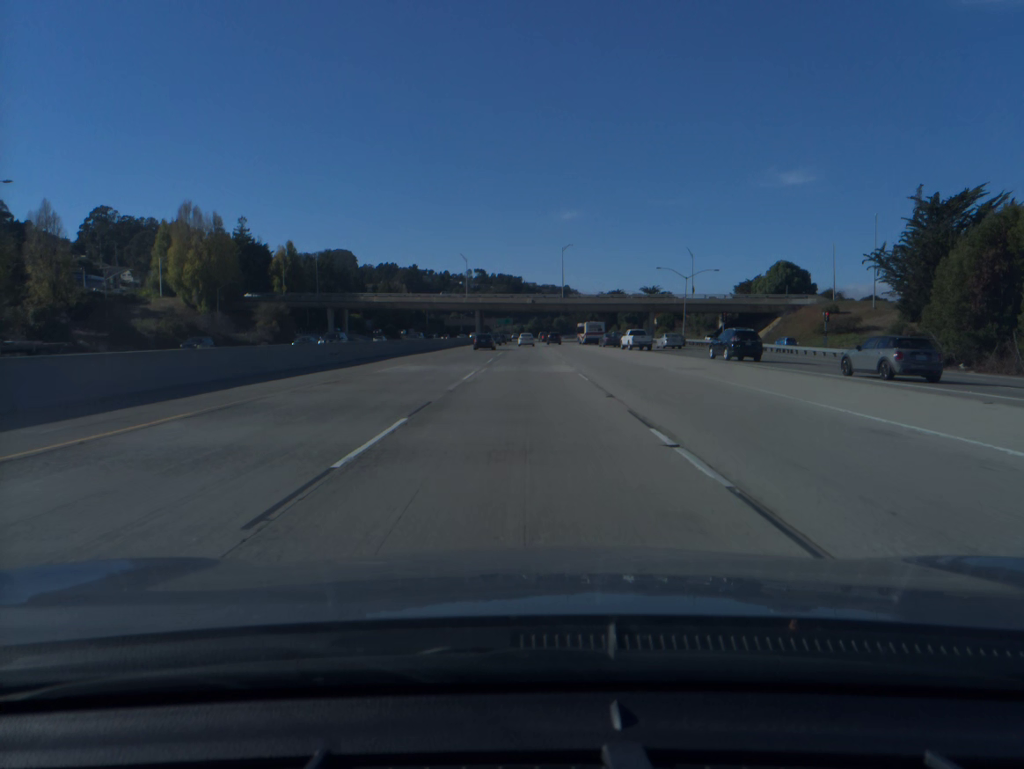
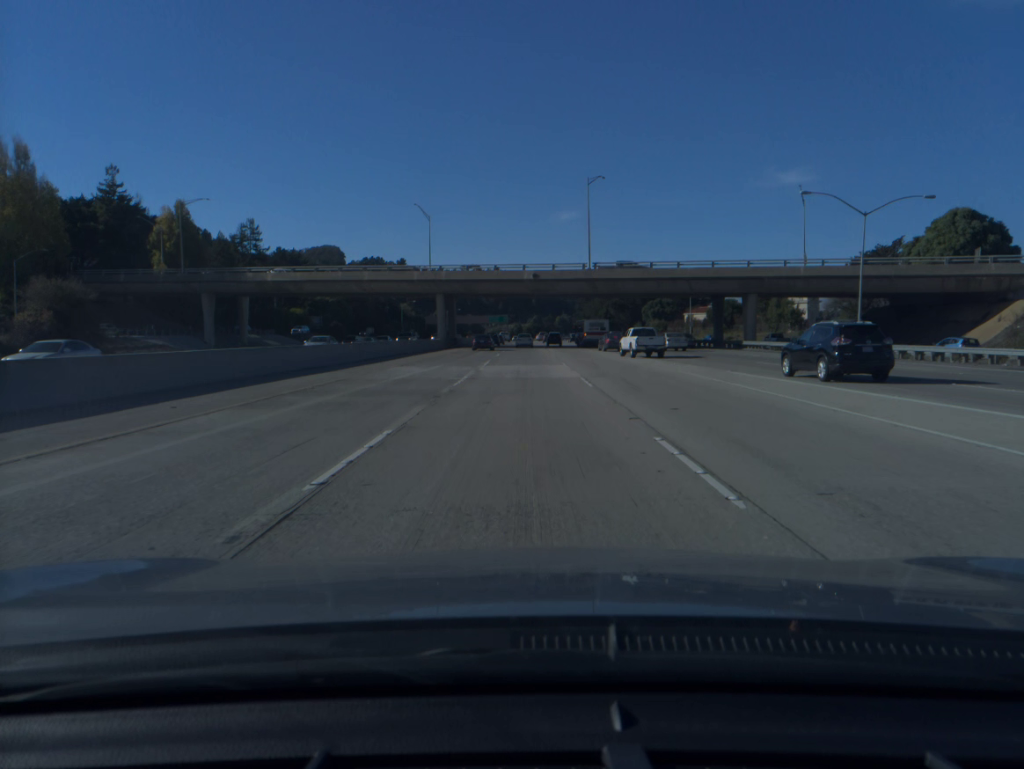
(+0.1, +59.5) m; 0°
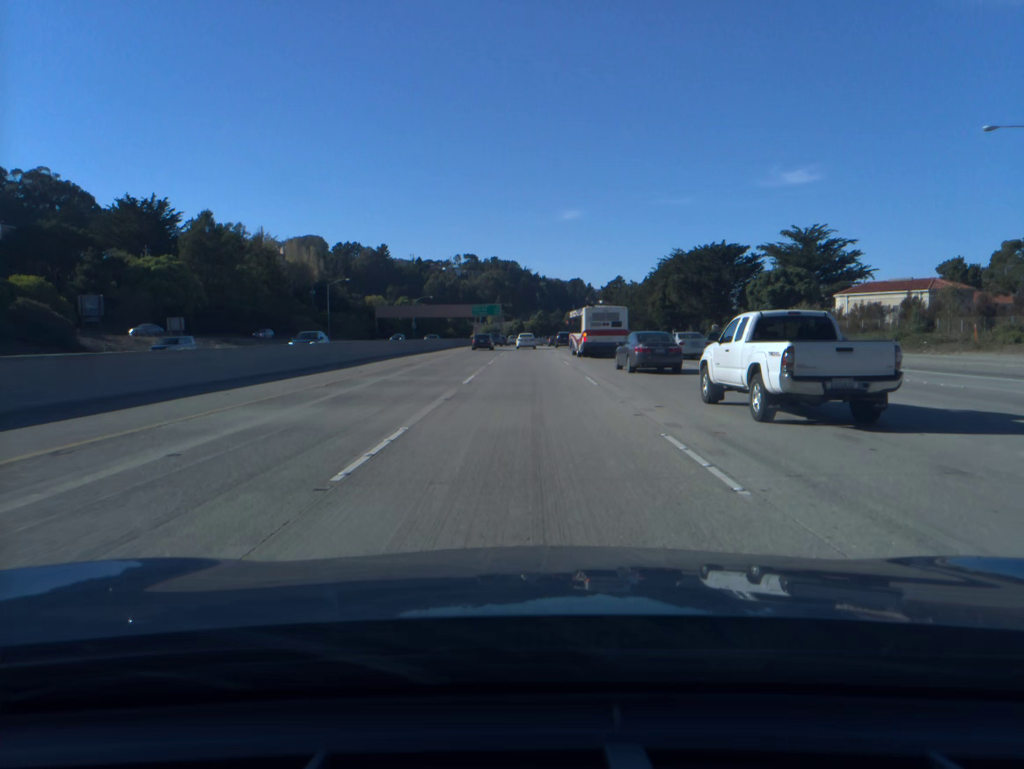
(-0.1, +99.9) m; 0°
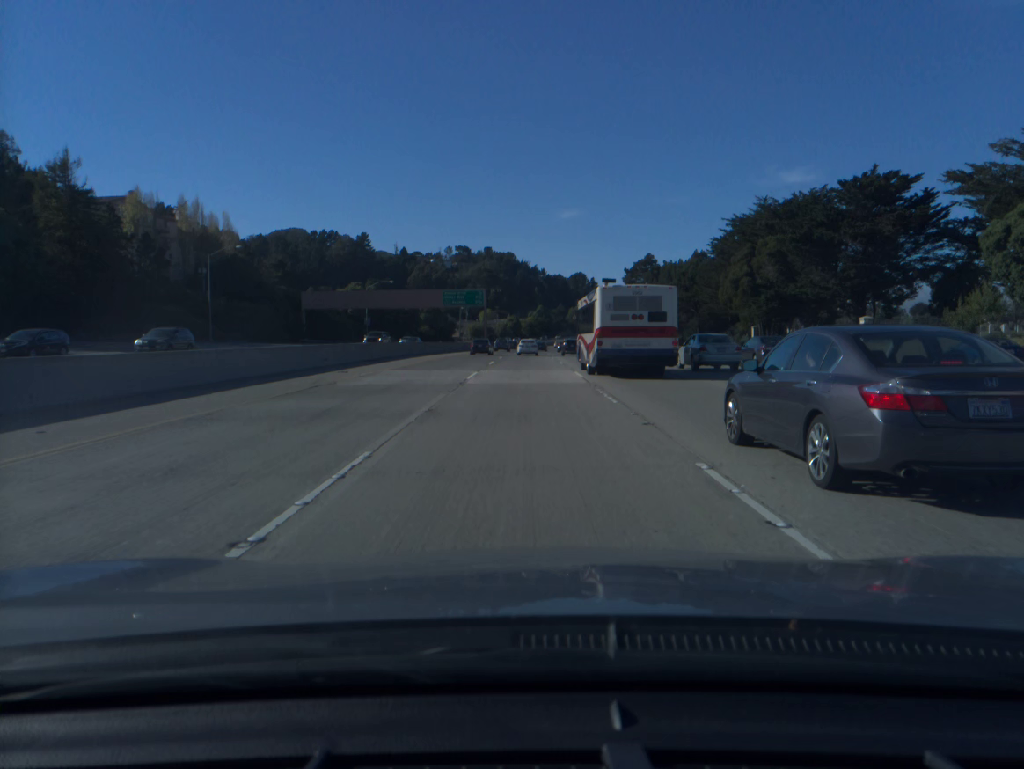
(0.0, +59.8) m; 0°
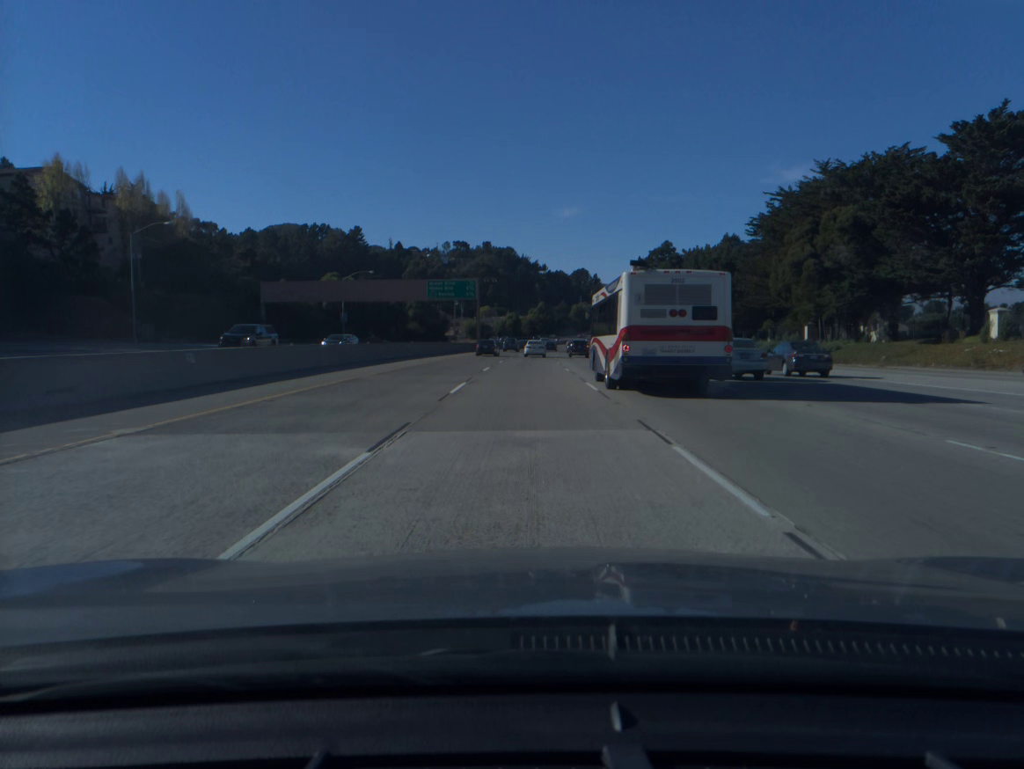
(0.0, +20.0) m; 0°
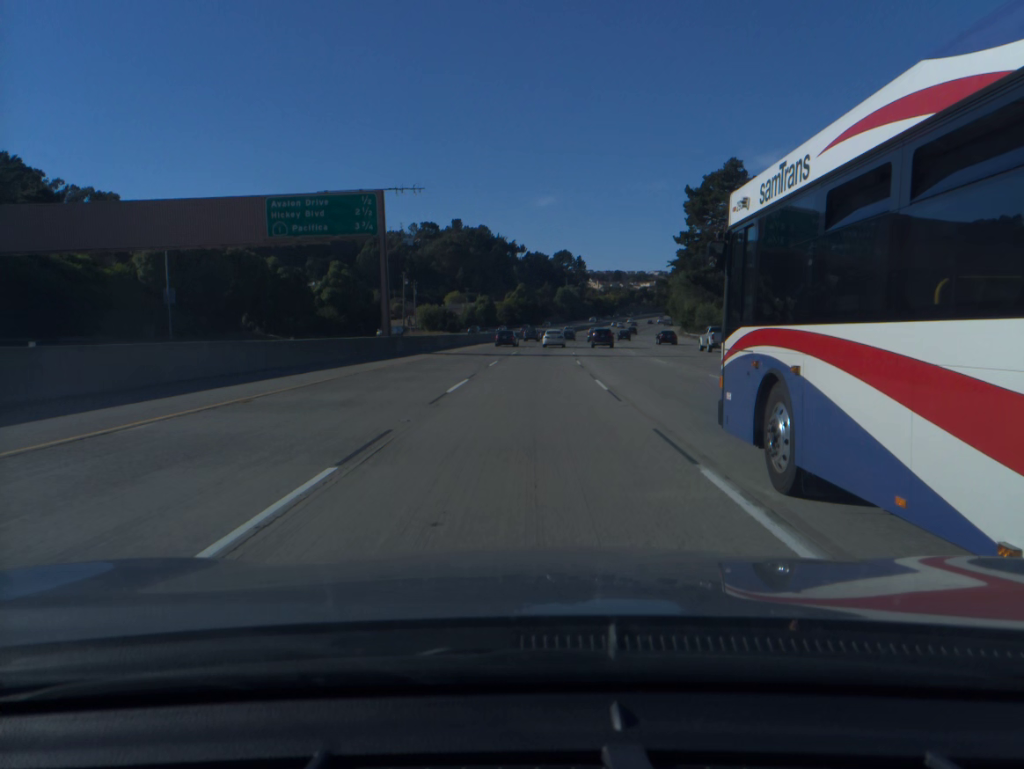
(+0.5, +60.0) m; +1°
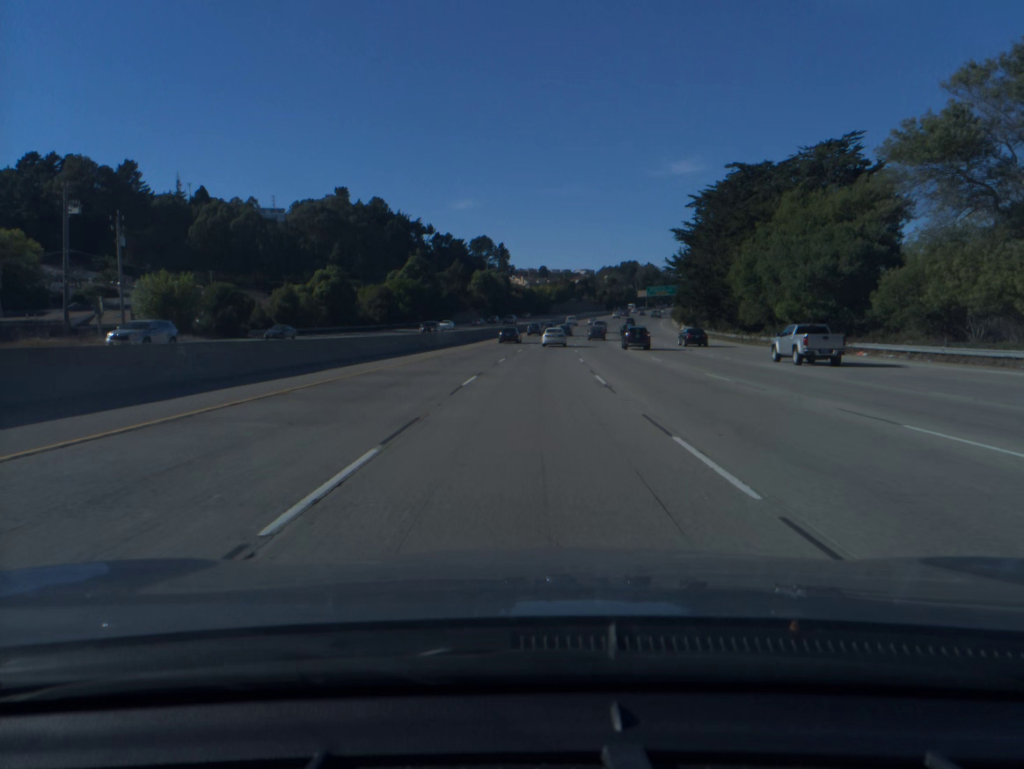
(+4.7, +99.7) m; +6°
